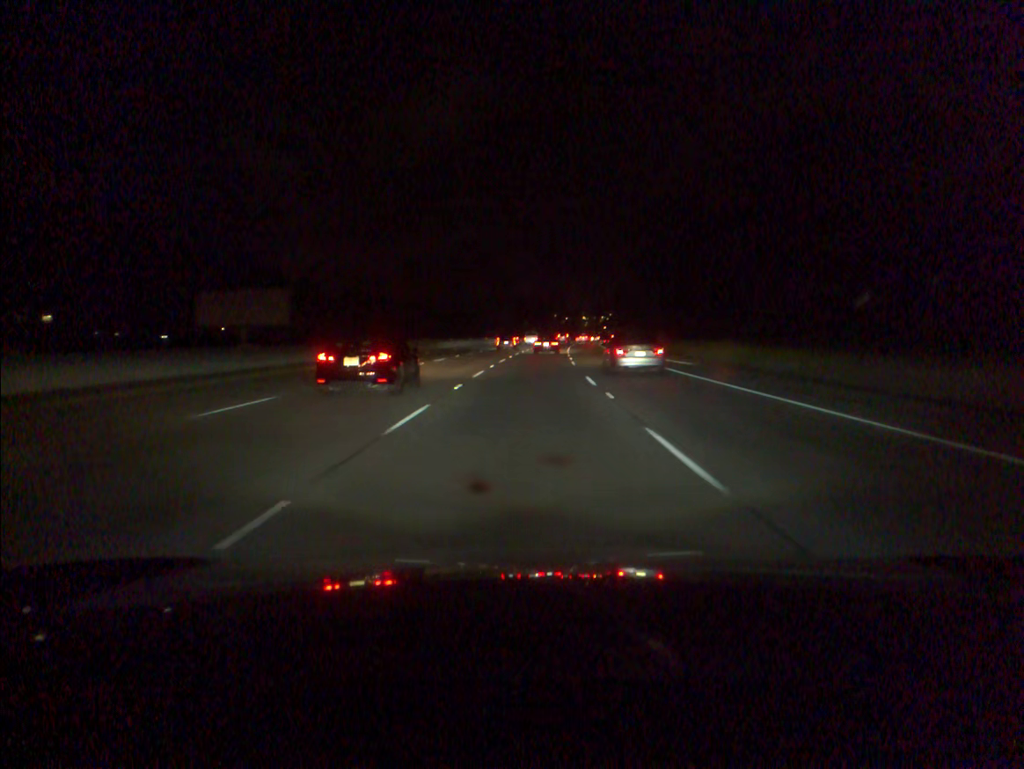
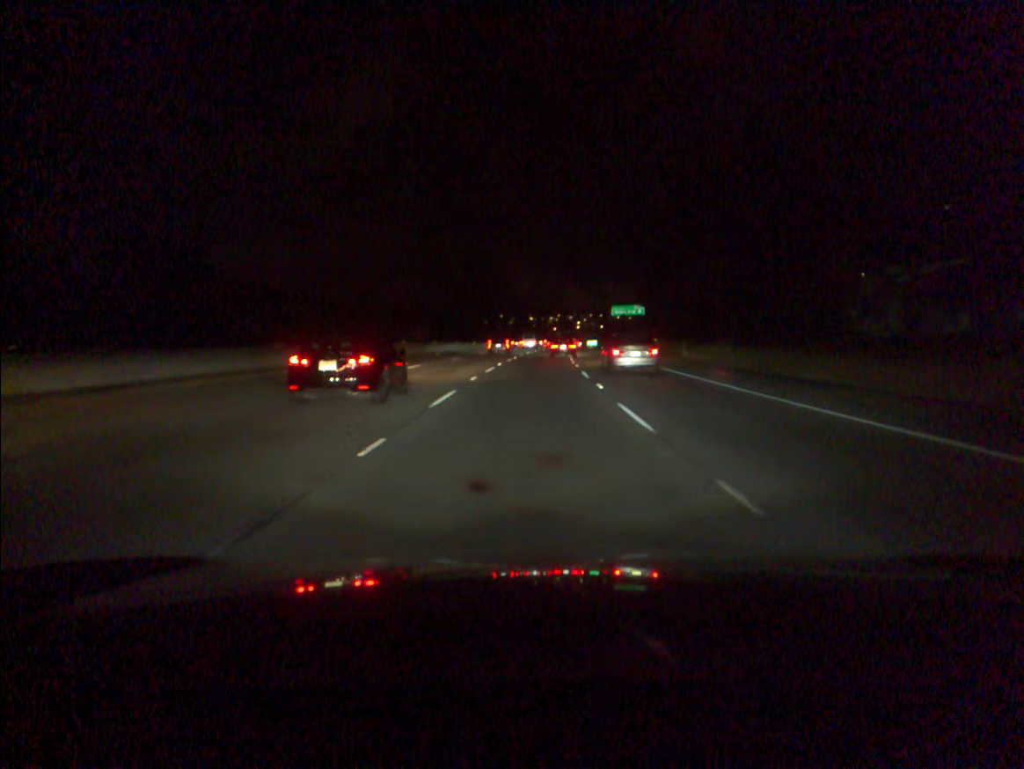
(+2.9, +83.3) m; +4°
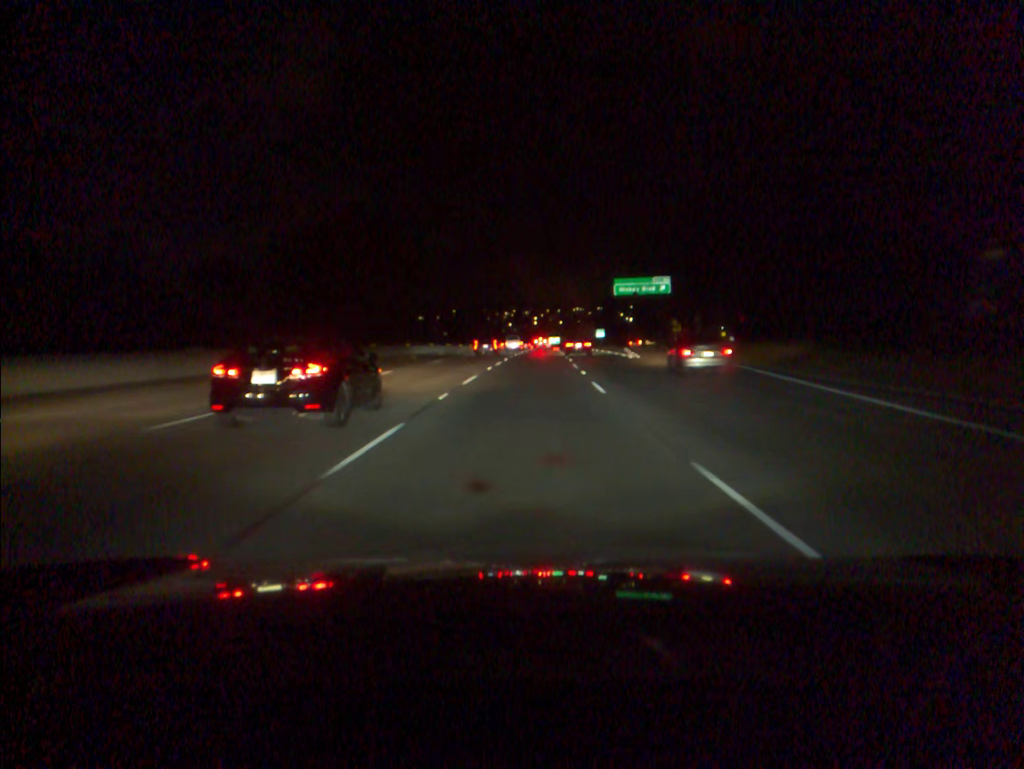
(+2.0, +65.9) m; +3°
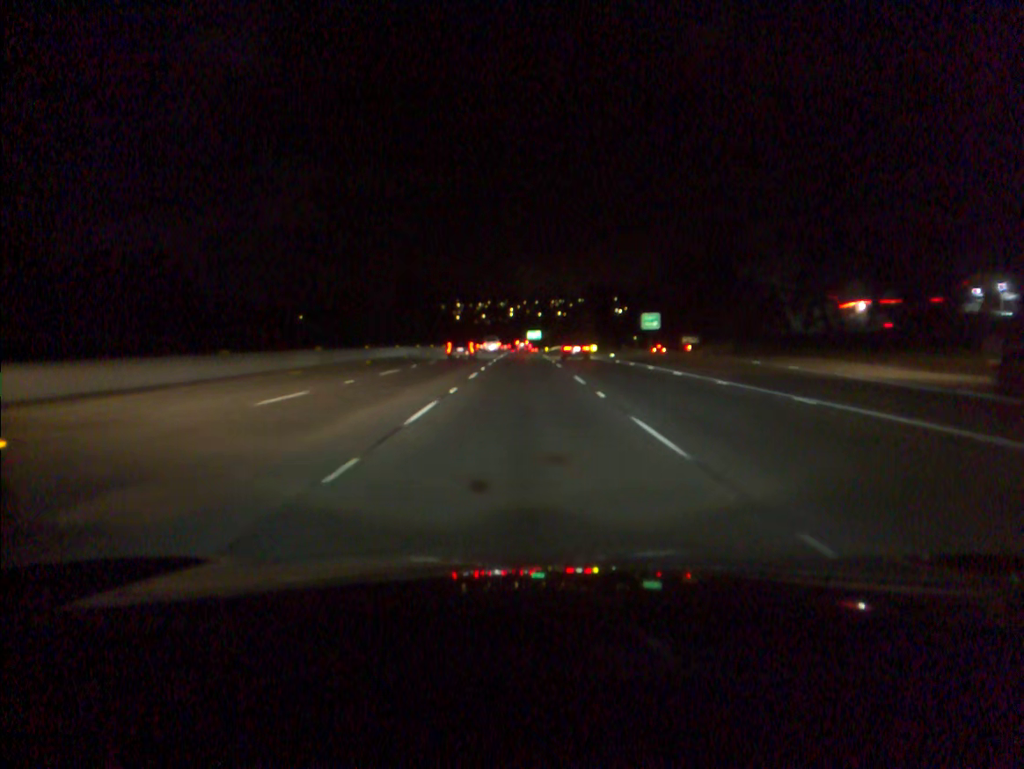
(+1.7, +83.3) m; +2°
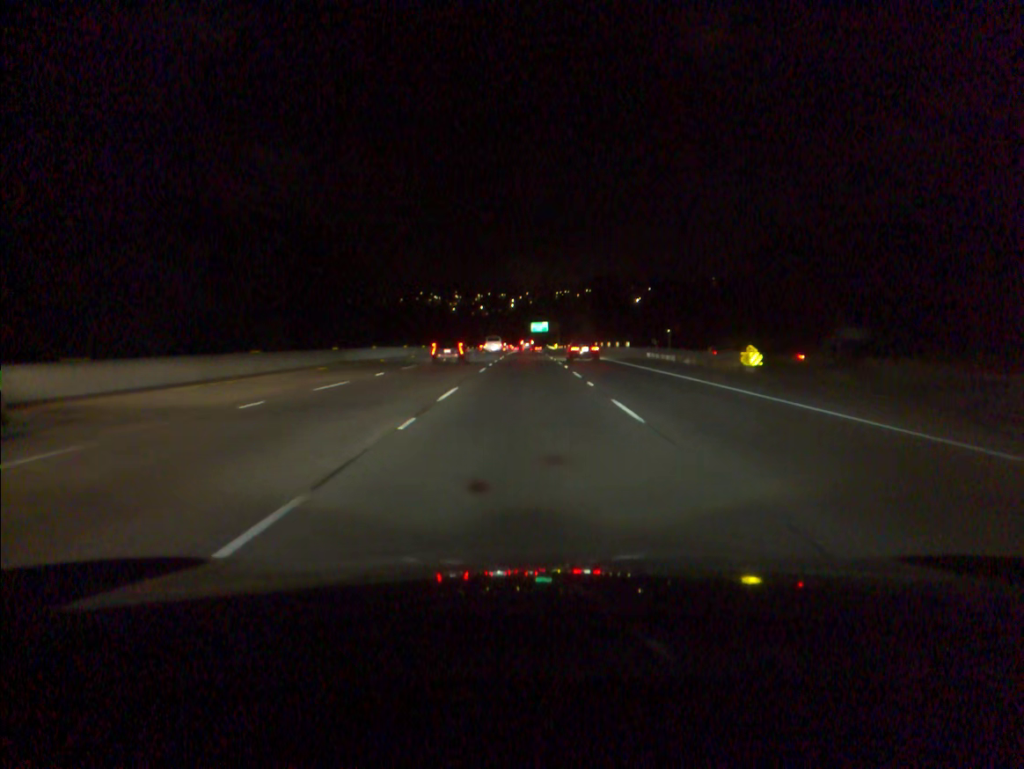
(0.0, +68.9) m; 0°
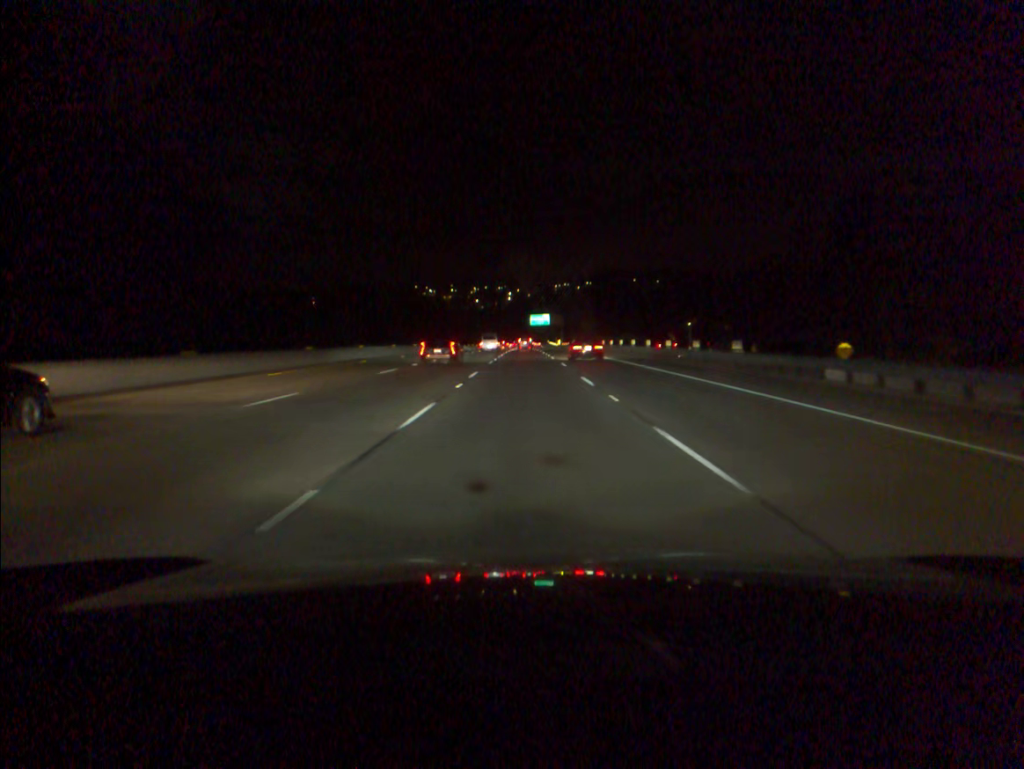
(+0.1, +34.7) m; 0°
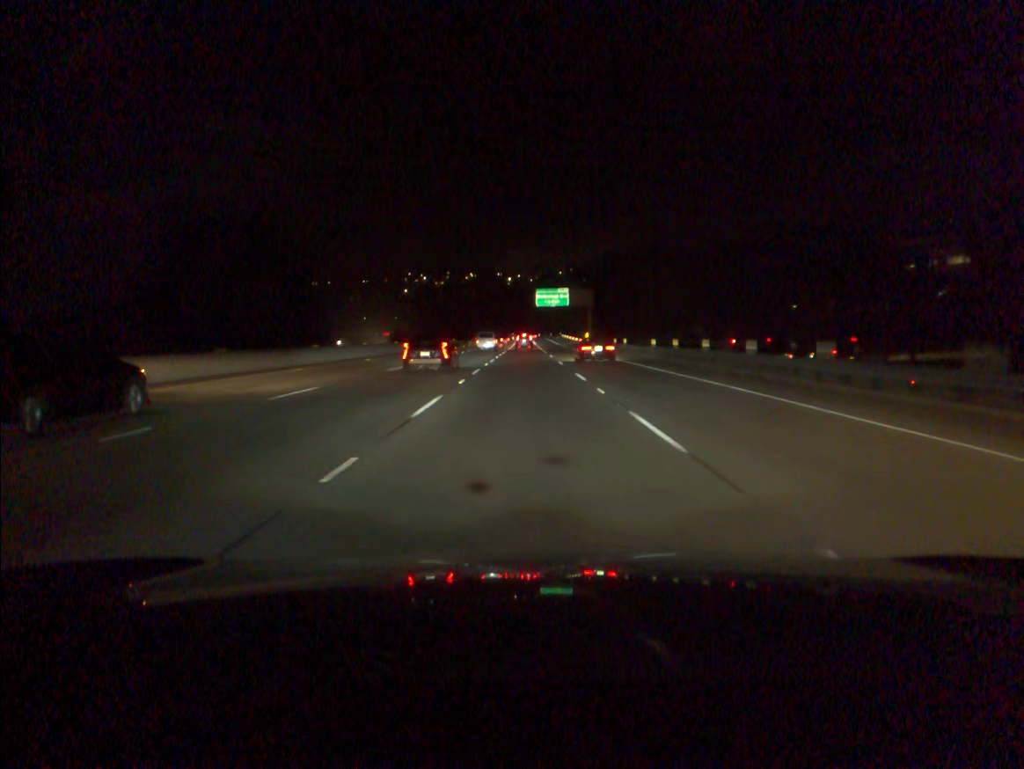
(0.0, +86.0) m; 0°
